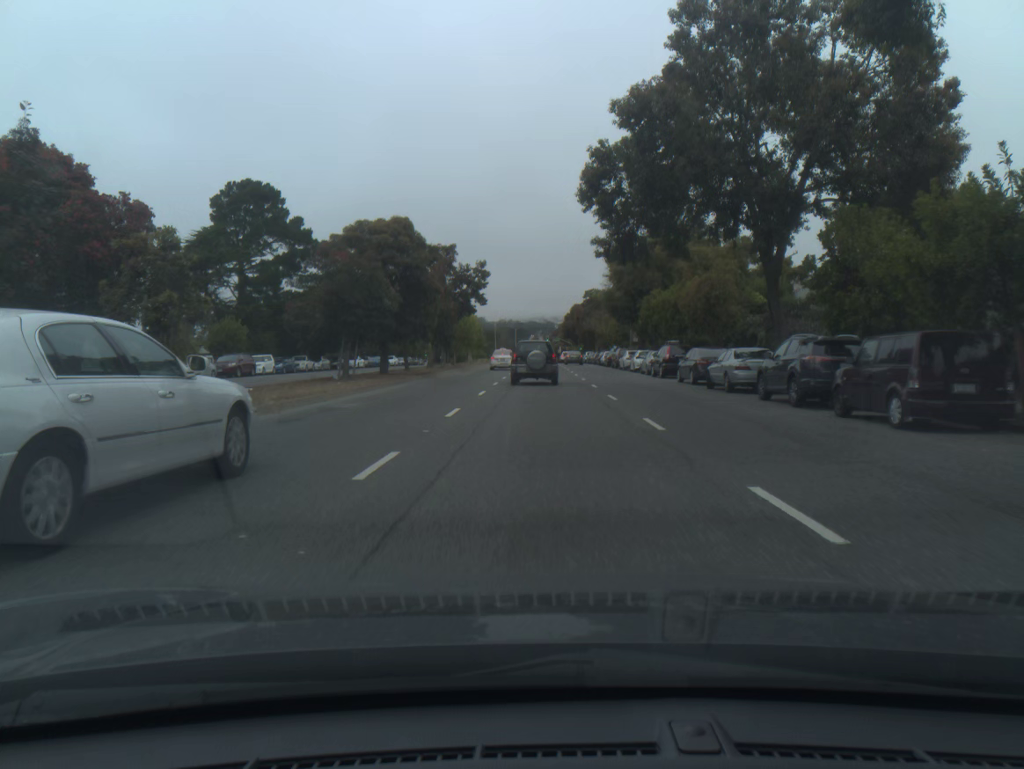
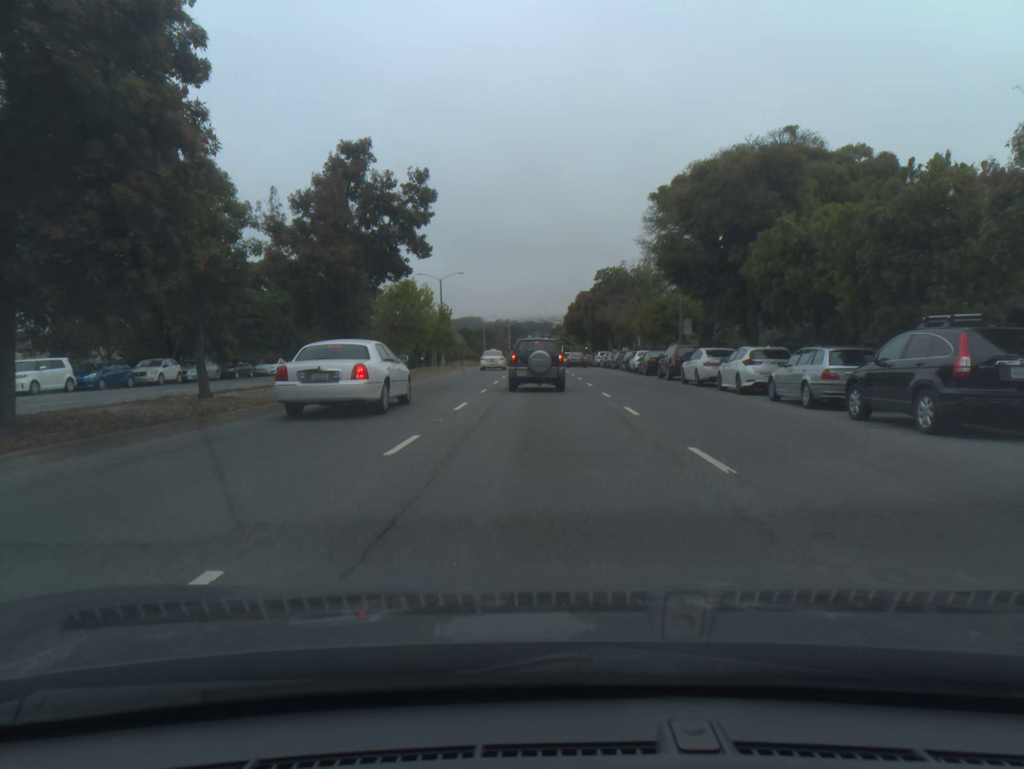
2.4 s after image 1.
(0.0, +27.3) m; 0°
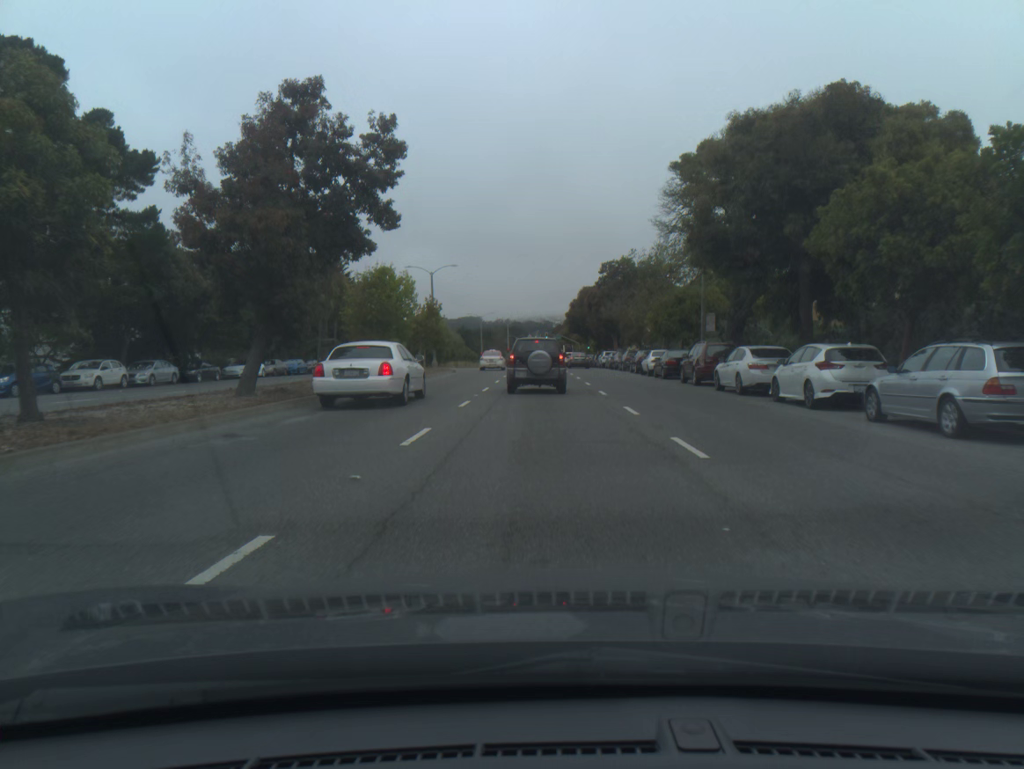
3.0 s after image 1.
(0.0, +6.3) m; 0°
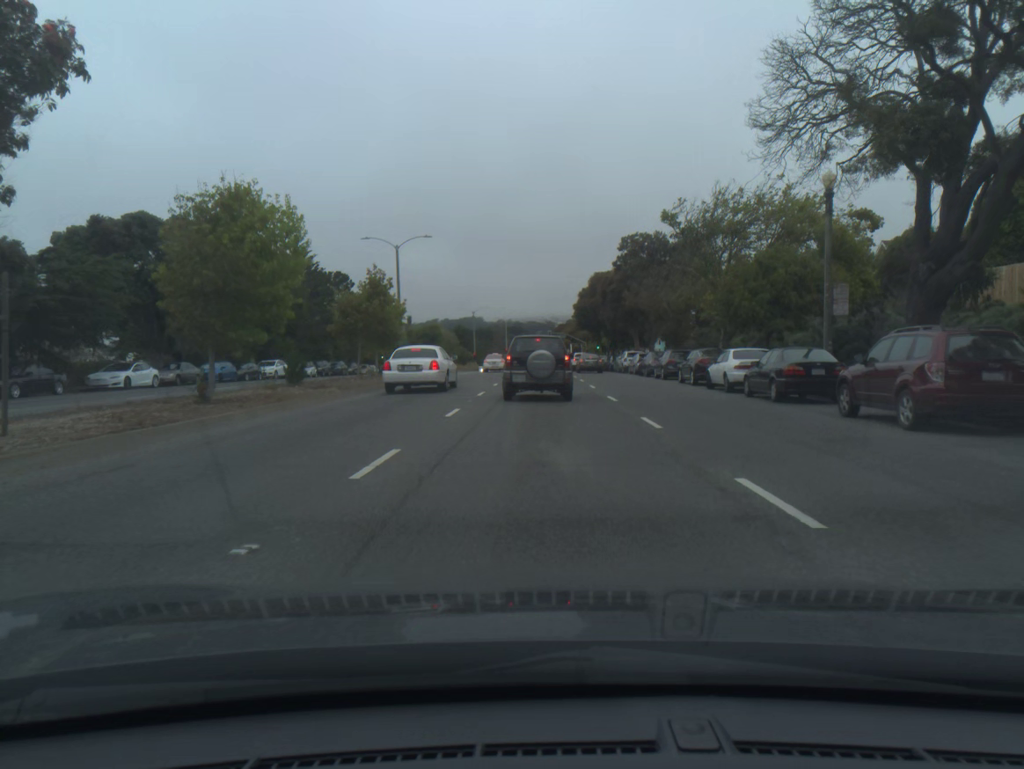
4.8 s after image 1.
(0.0, +17.5) m; 0°
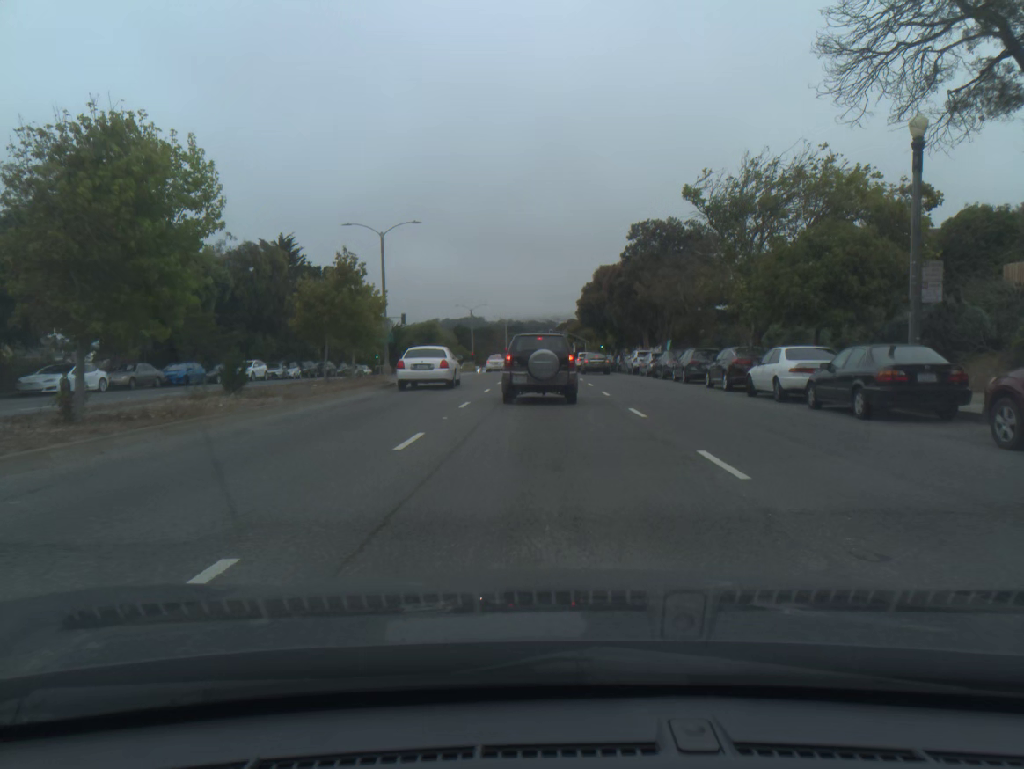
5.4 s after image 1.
(0.0, +5.3) m; 0°
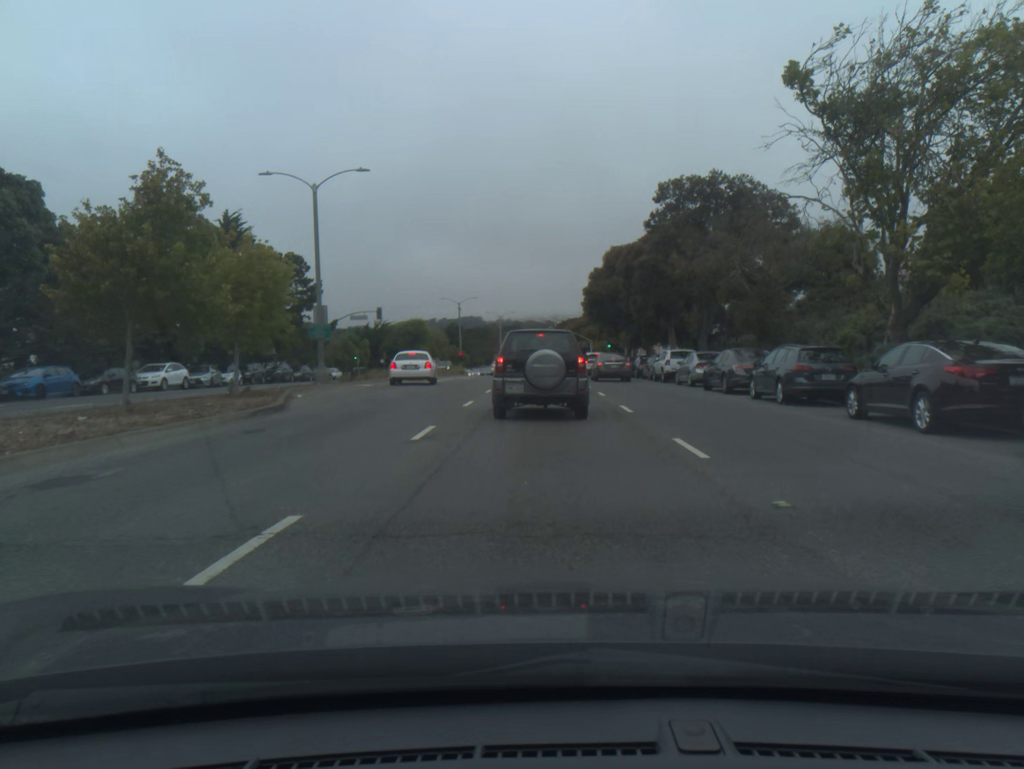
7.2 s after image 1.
(+0.1, +13.5) m; 0°
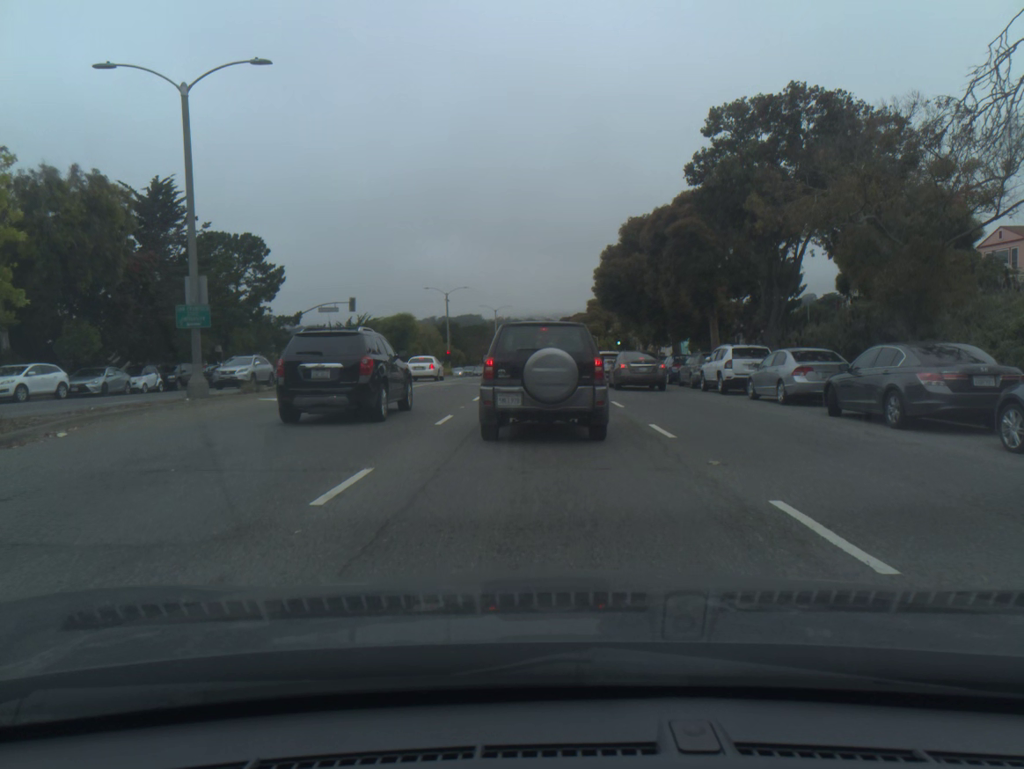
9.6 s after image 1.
(0.0, +12.4) m; 0°
